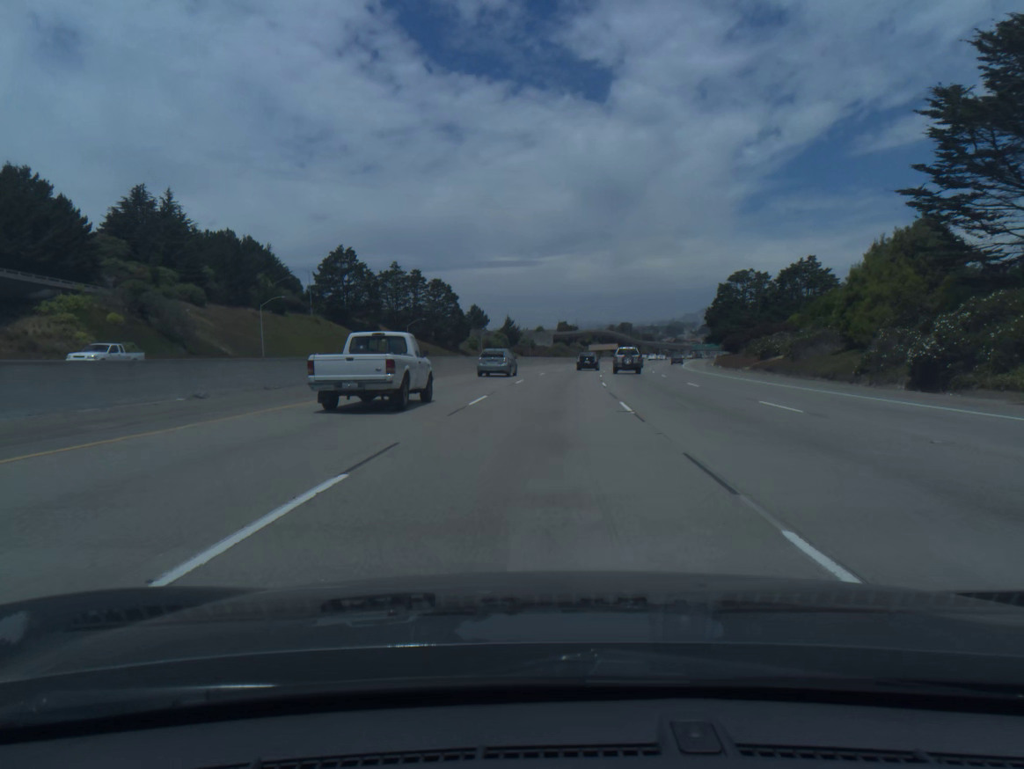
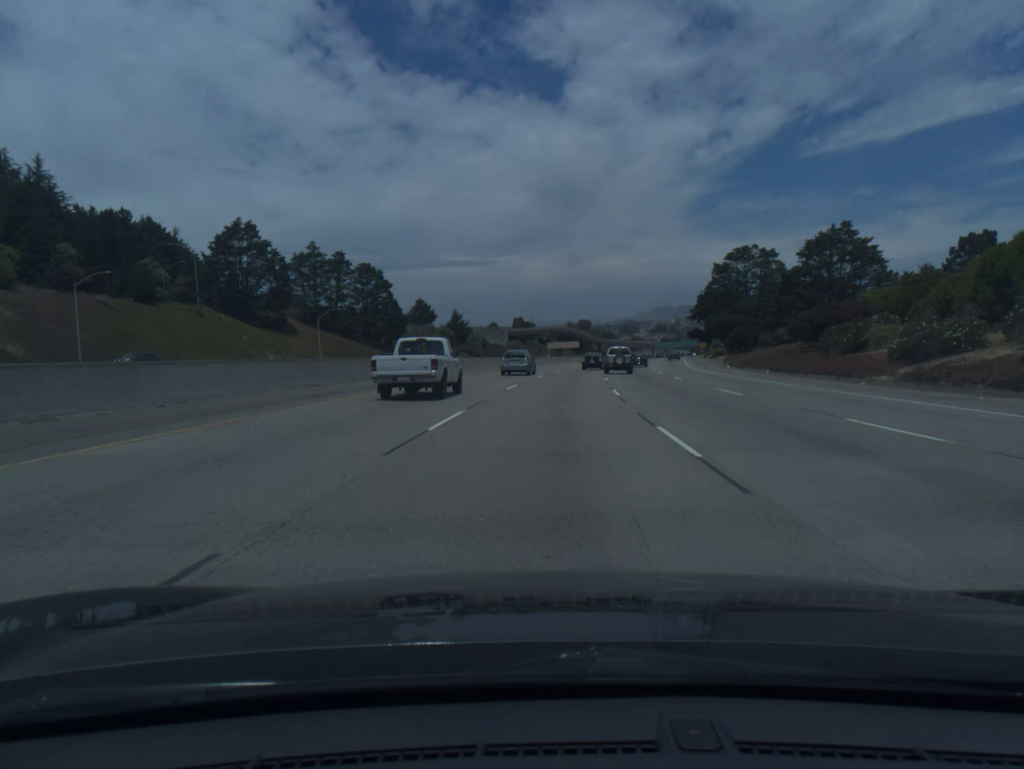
(+1.0, +35.2) m; +3°
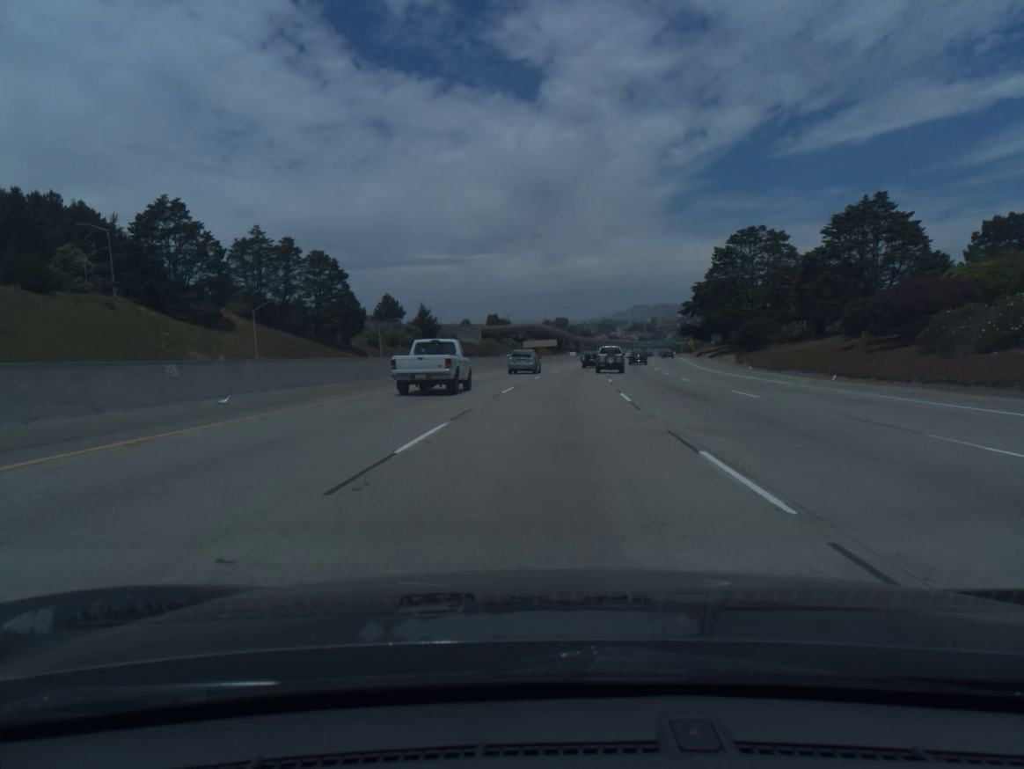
(+0.3, +17.7) m; +2°
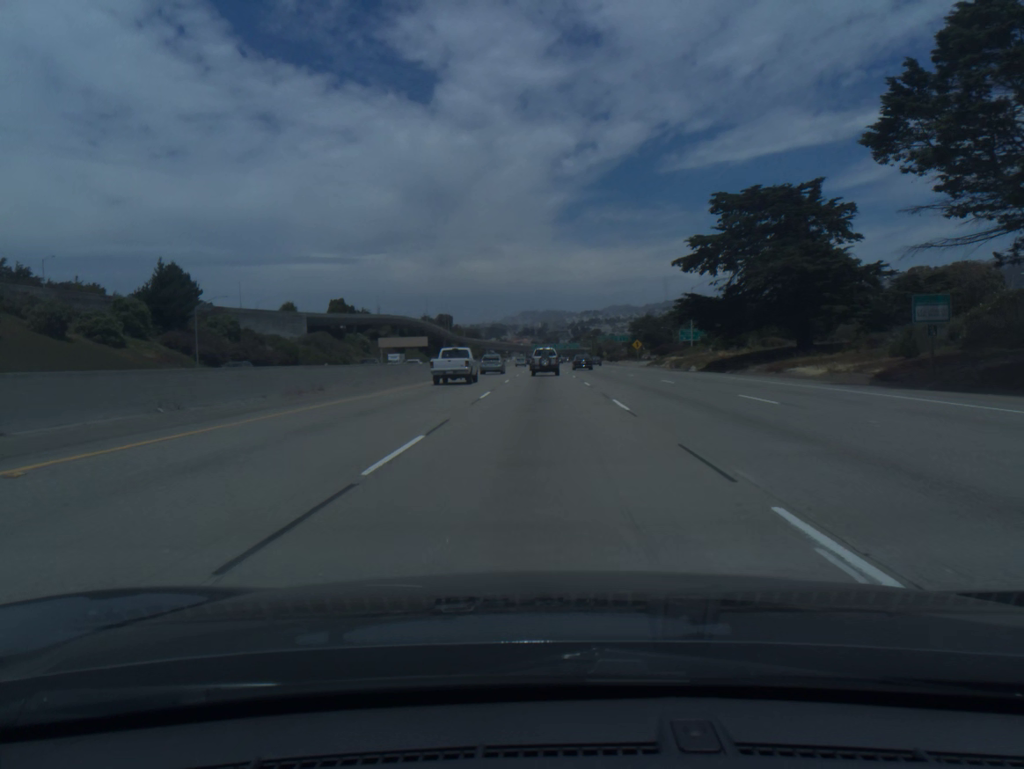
(+6.9, +88.7) m; +8°
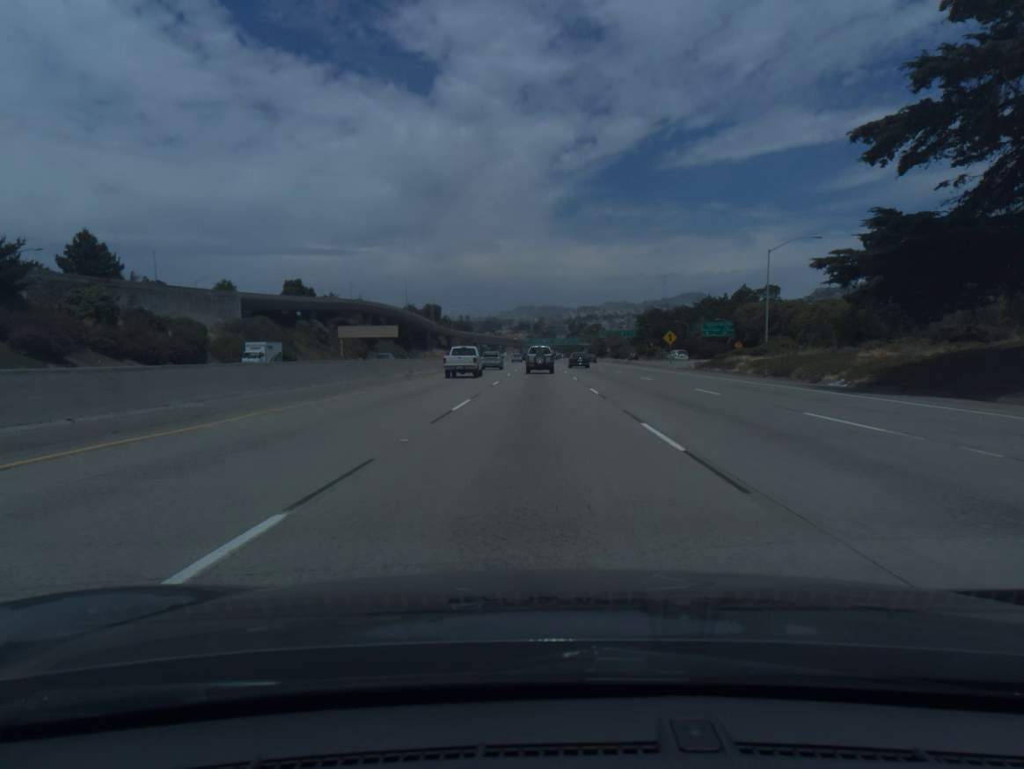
(+0.2, +35.5) m; 0°
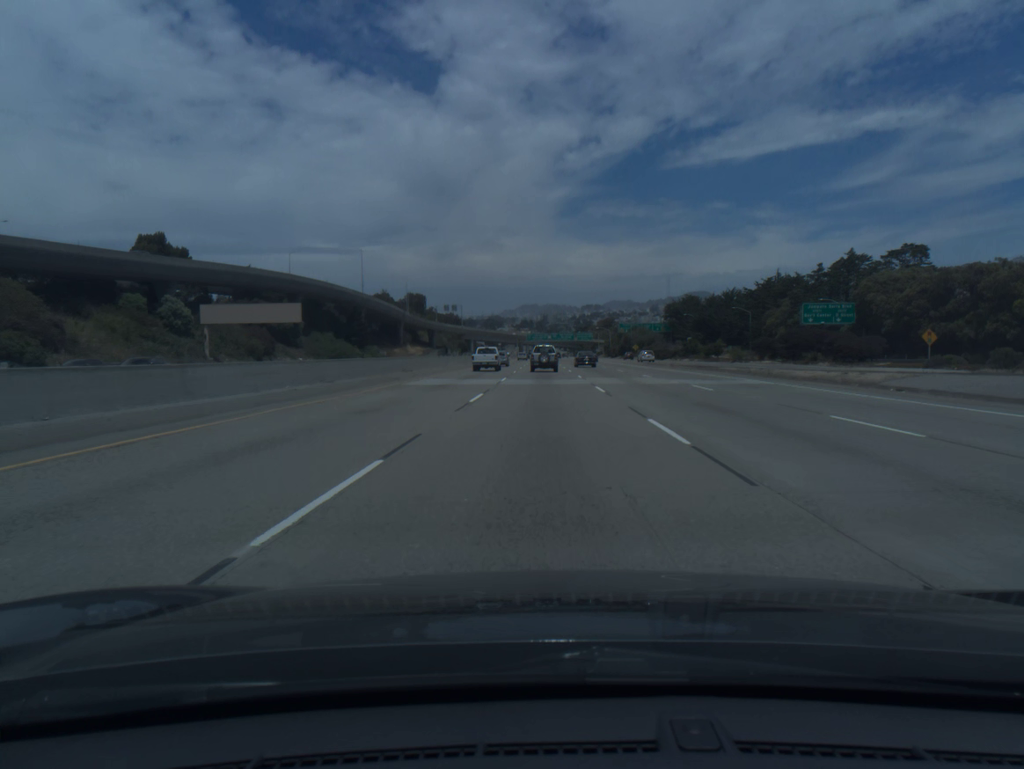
(-0.2, +70.5) m; 0°
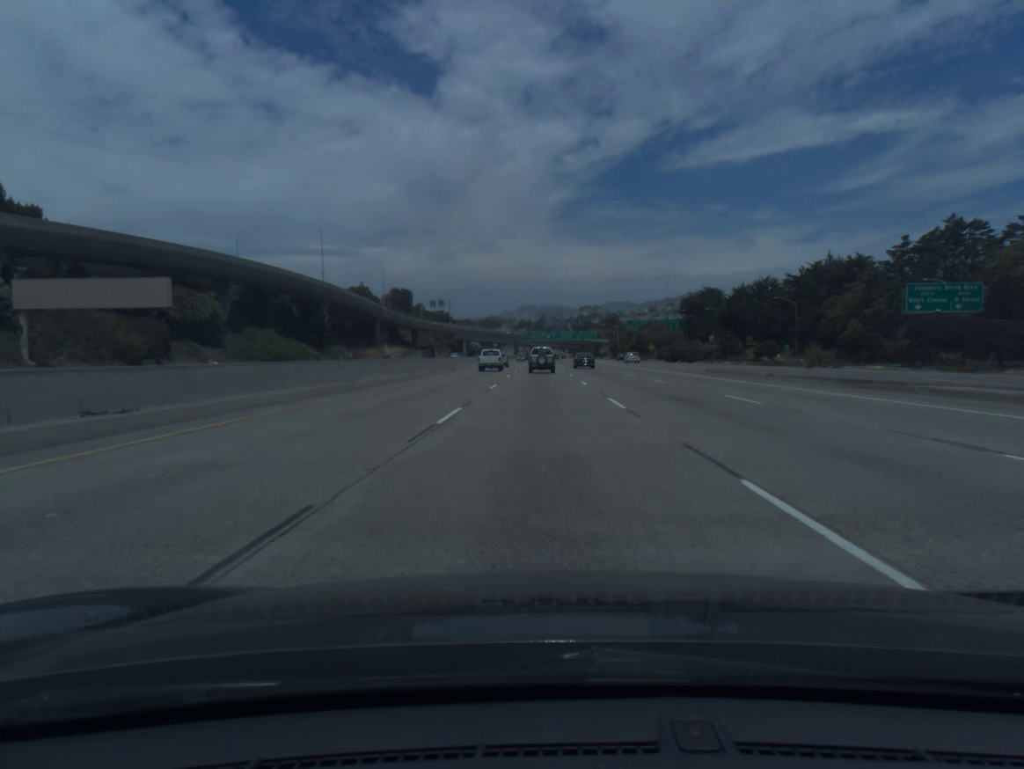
(+0.1, +35.0) m; 0°
